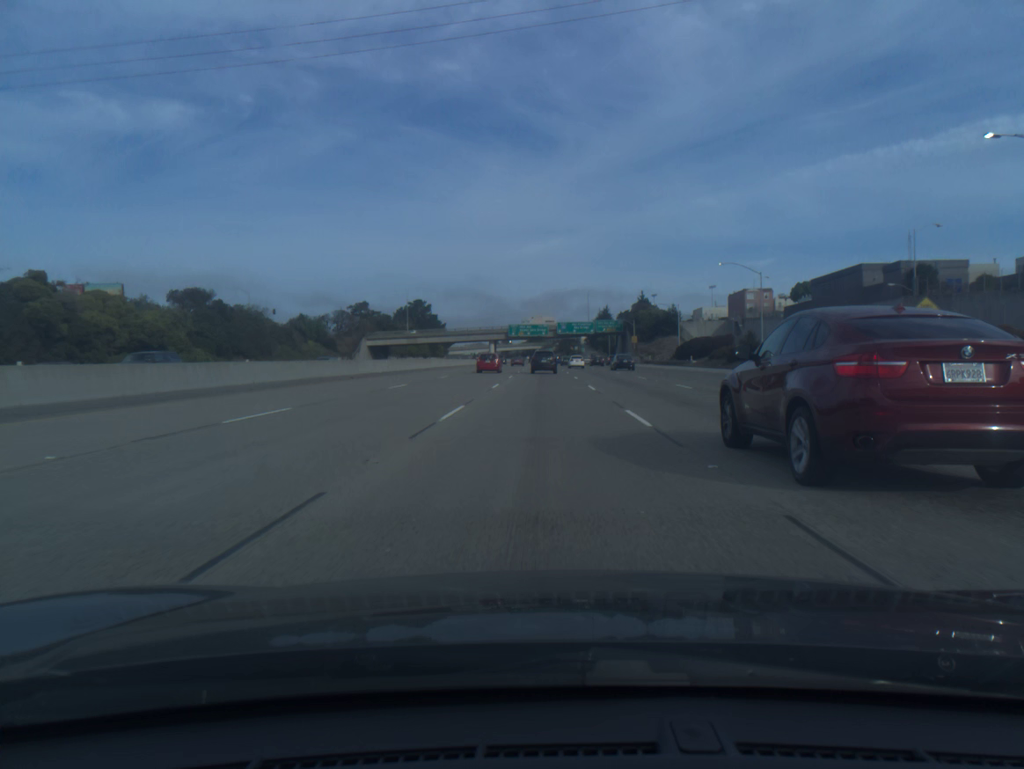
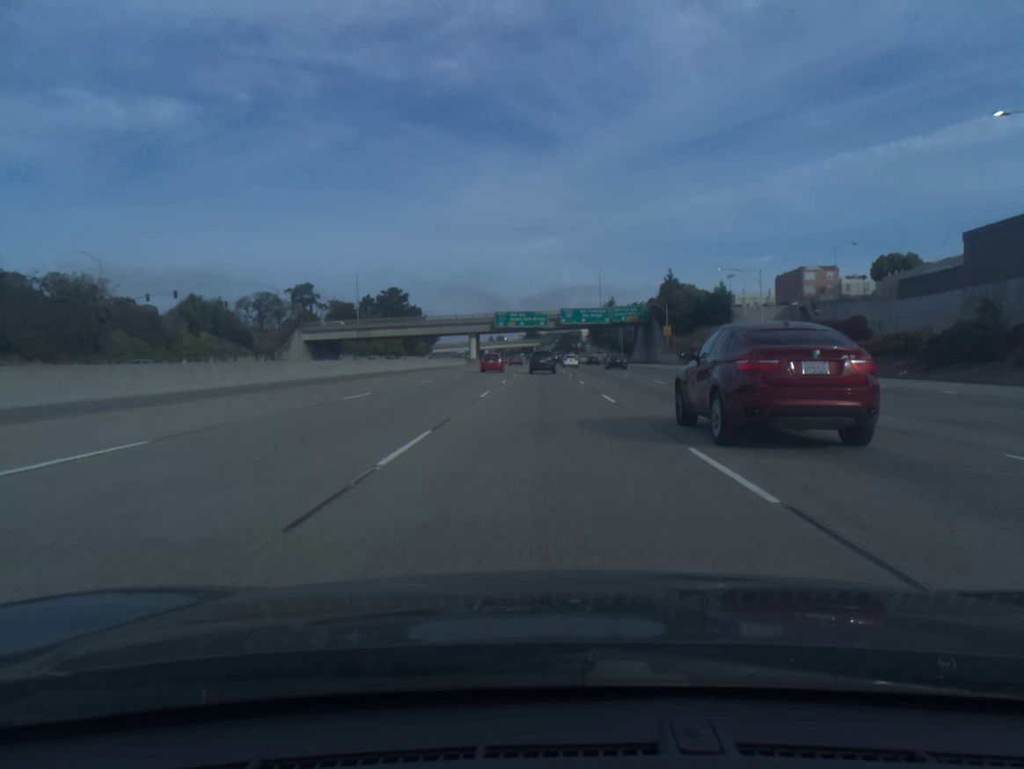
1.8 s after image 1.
(0.0, +49.4) m; 0°
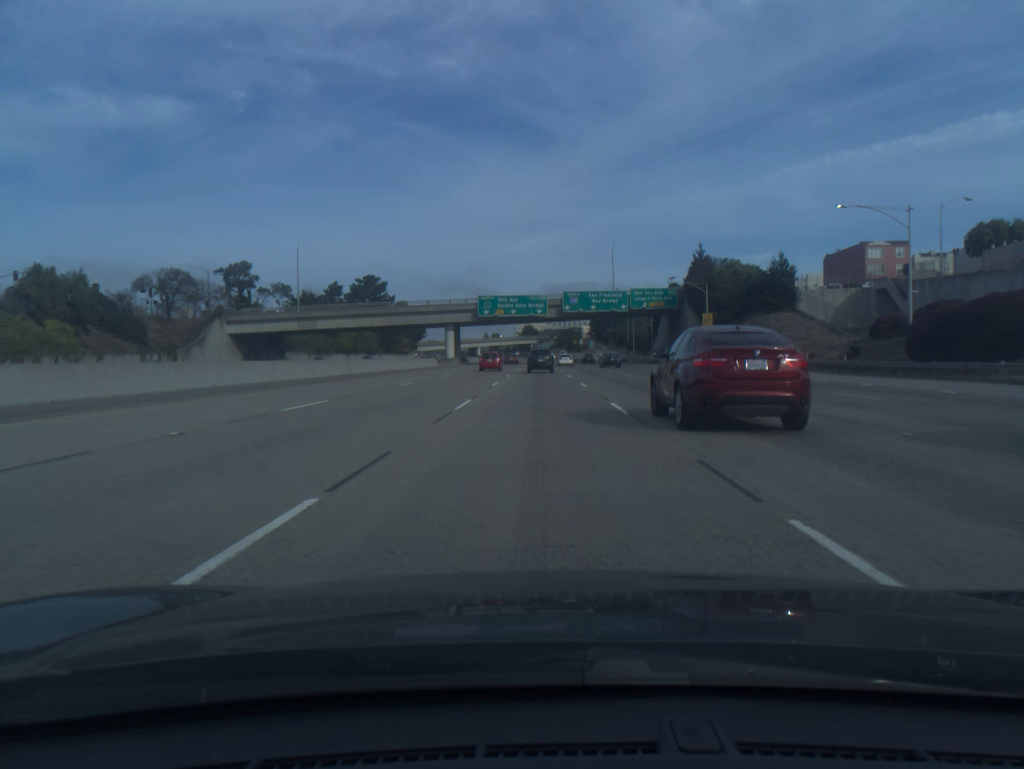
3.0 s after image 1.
(+0.1, +32.7) m; 0°
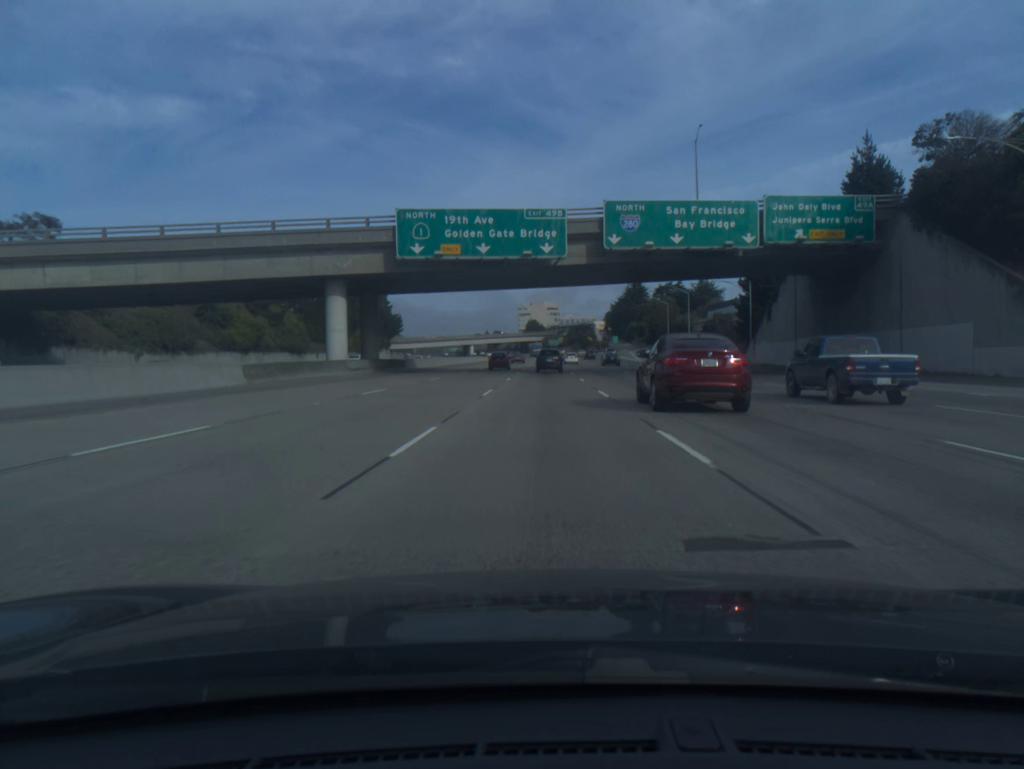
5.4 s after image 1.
(-0.2, +65.0) m; 0°
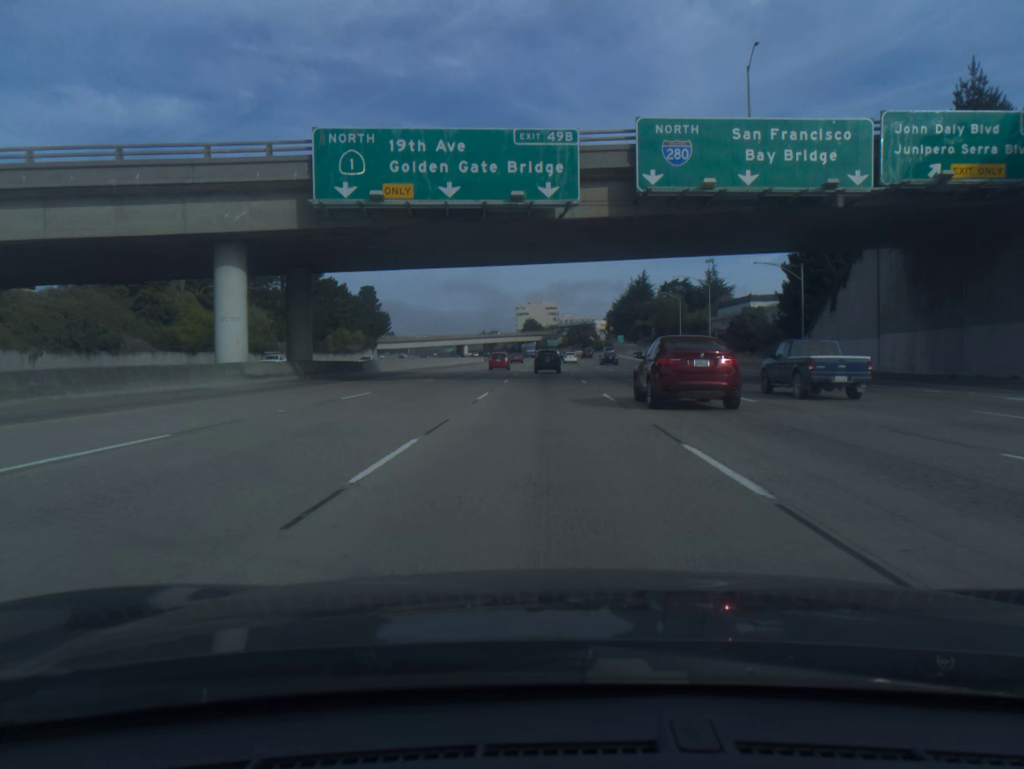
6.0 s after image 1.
(0.0, +16.1) m; 0°
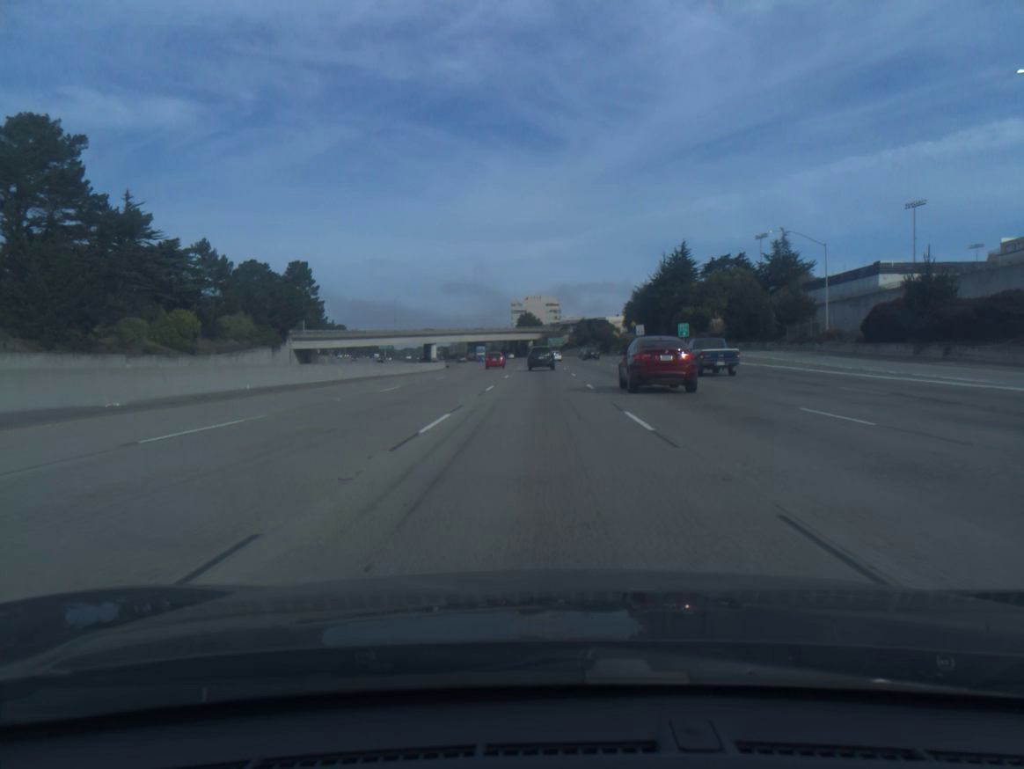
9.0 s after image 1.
(+0.4, +80.1) m; 0°
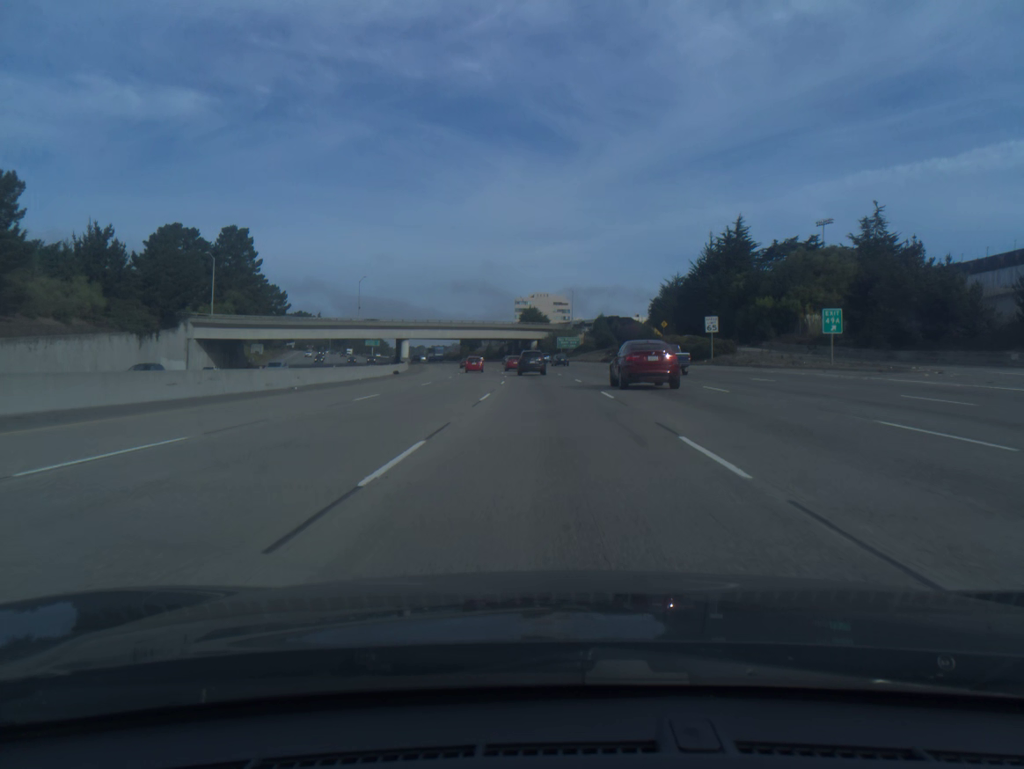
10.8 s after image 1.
(-0.3, +47.5) m; 0°
